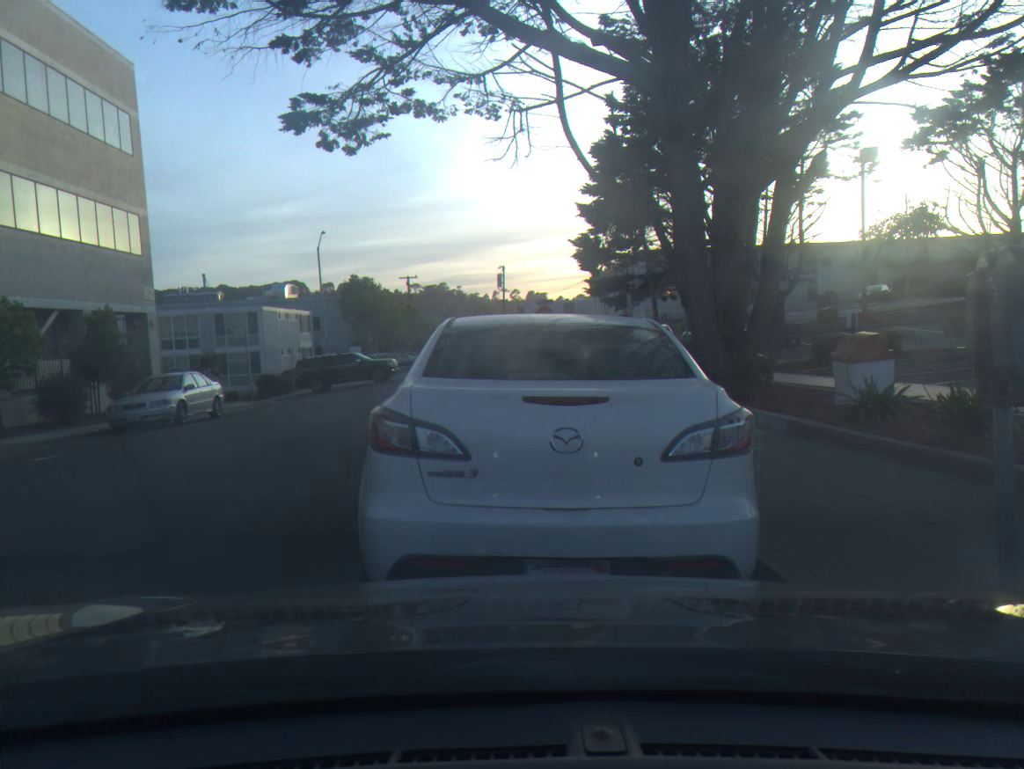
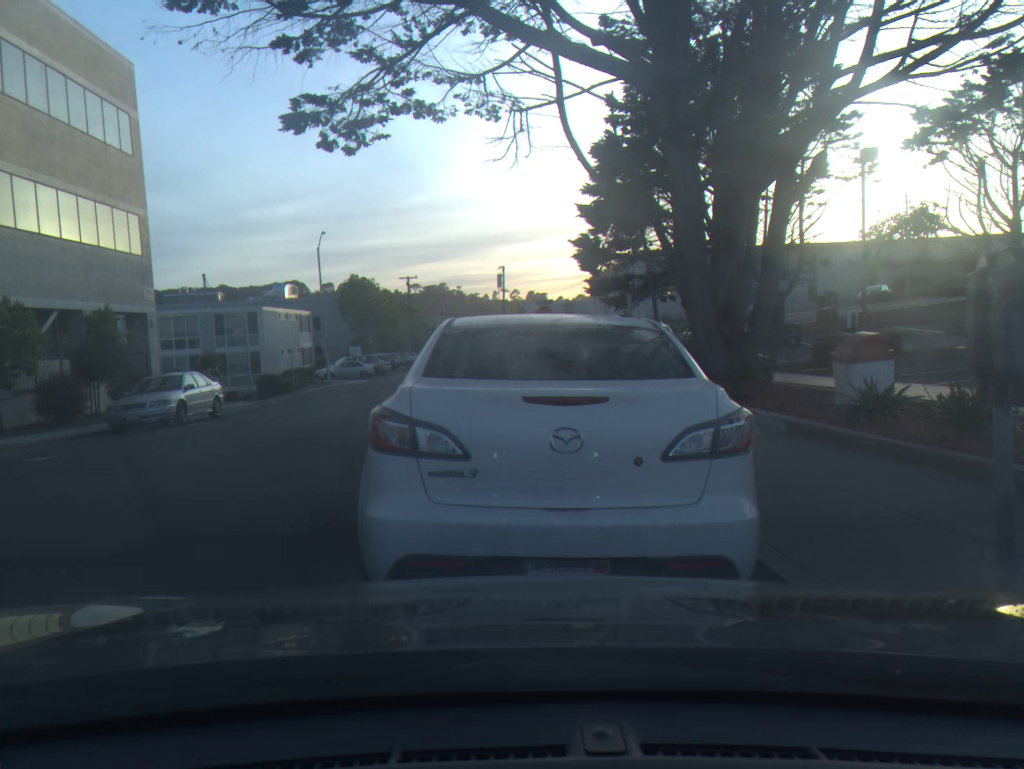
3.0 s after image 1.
(0.0, -0.1) m; 0°
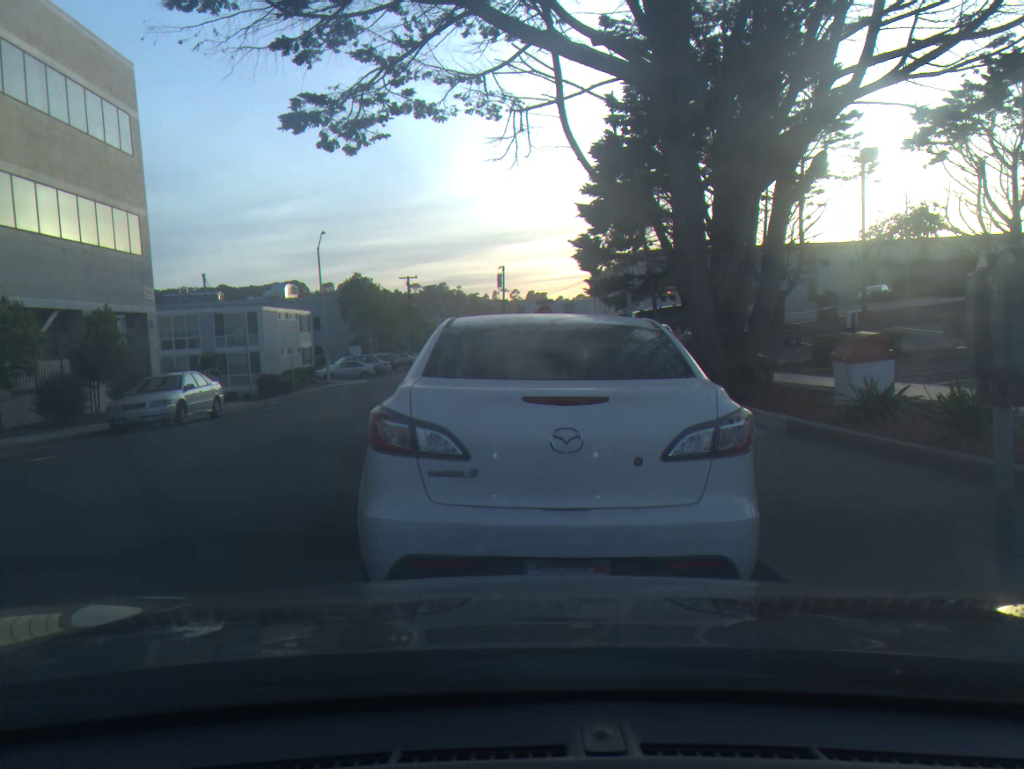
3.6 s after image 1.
(0.0, 0.0) m; 0°
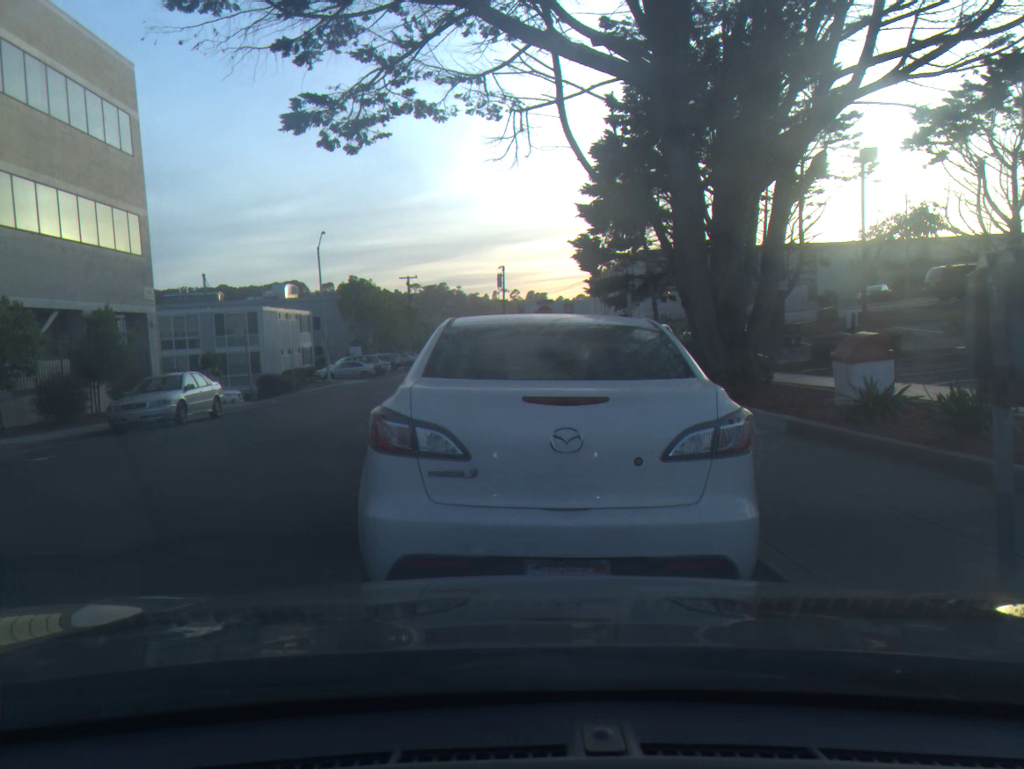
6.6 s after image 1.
(0.0, 0.0) m; 0°
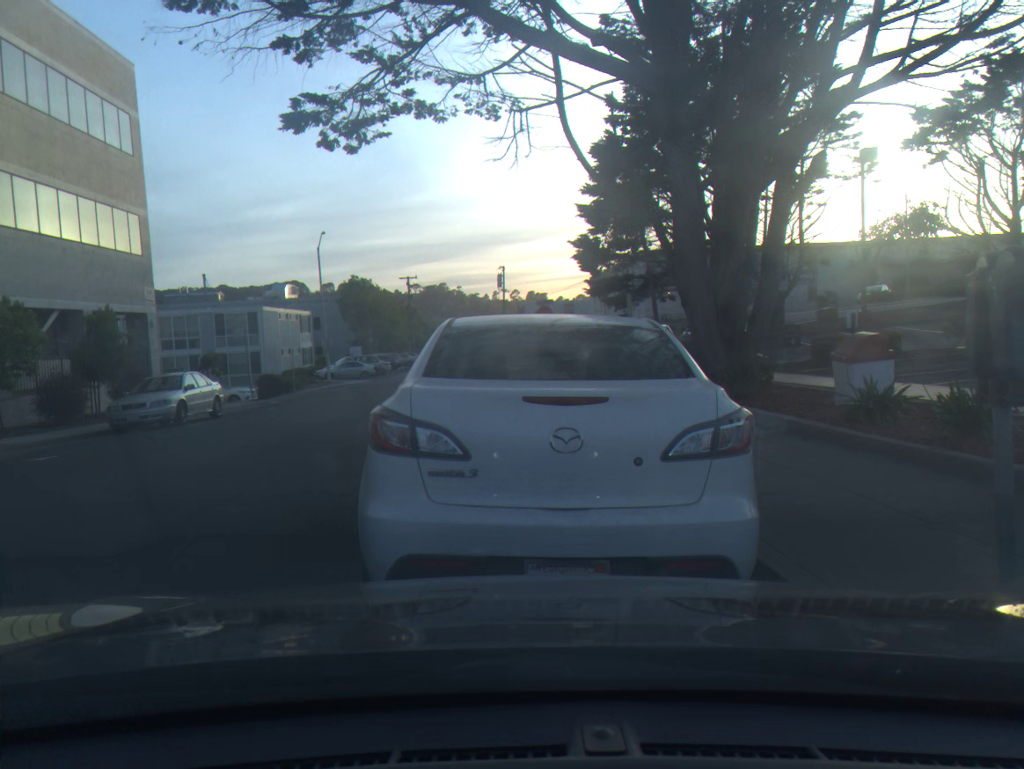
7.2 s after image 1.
(0.0, 0.0) m; 0°
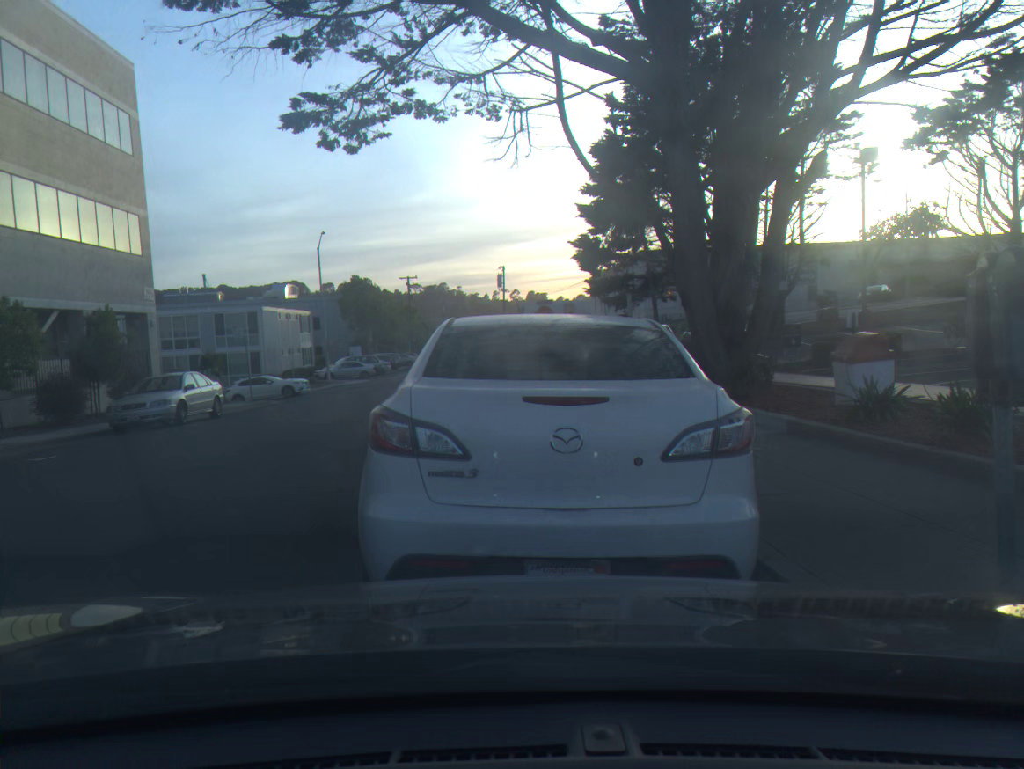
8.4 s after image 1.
(0.0, 0.0) m; 0°
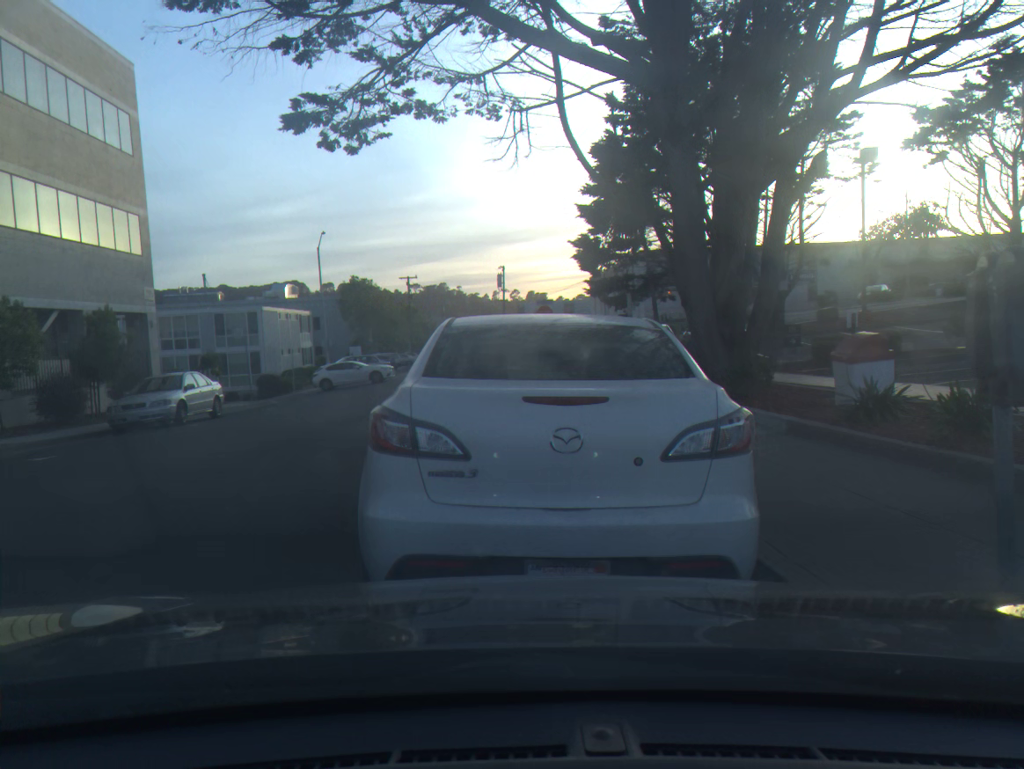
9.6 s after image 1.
(0.0, 0.0) m; 0°
